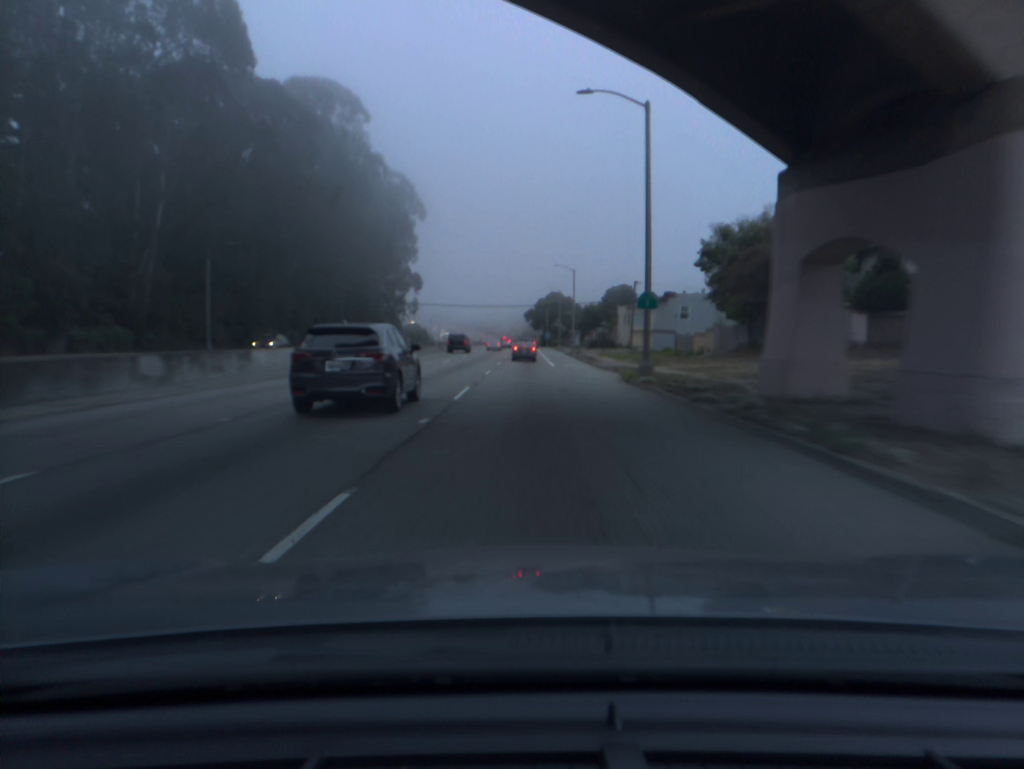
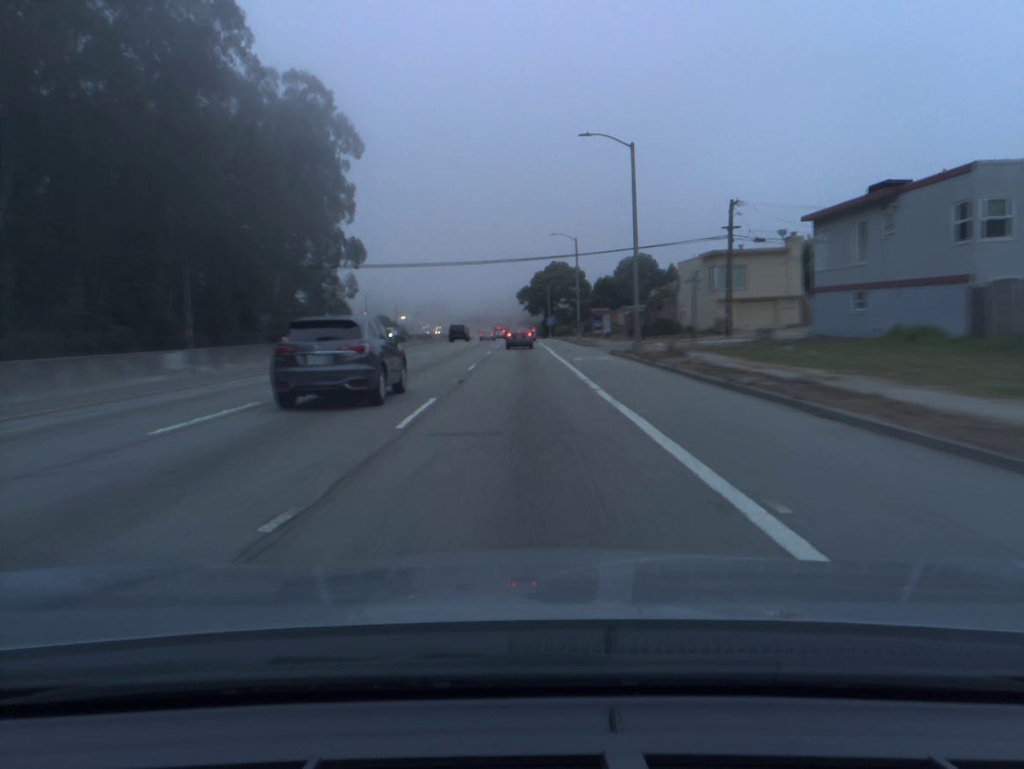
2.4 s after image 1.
(+0.5, +51.4) m; +1°
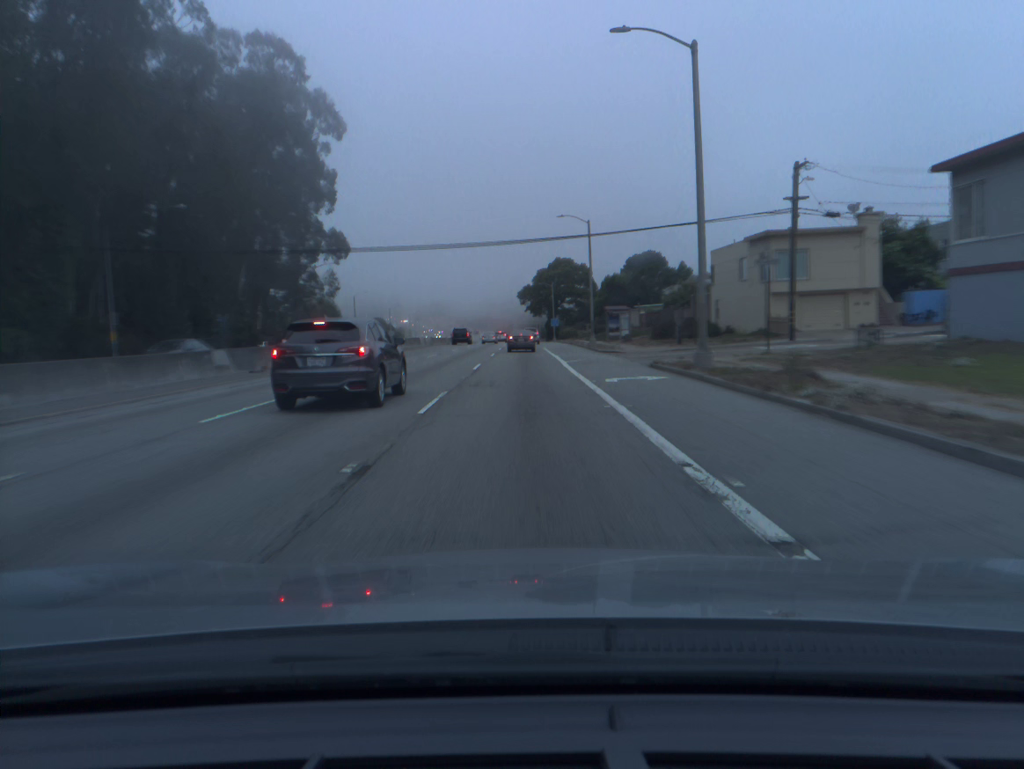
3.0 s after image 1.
(0.0, +12.7) m; 0°
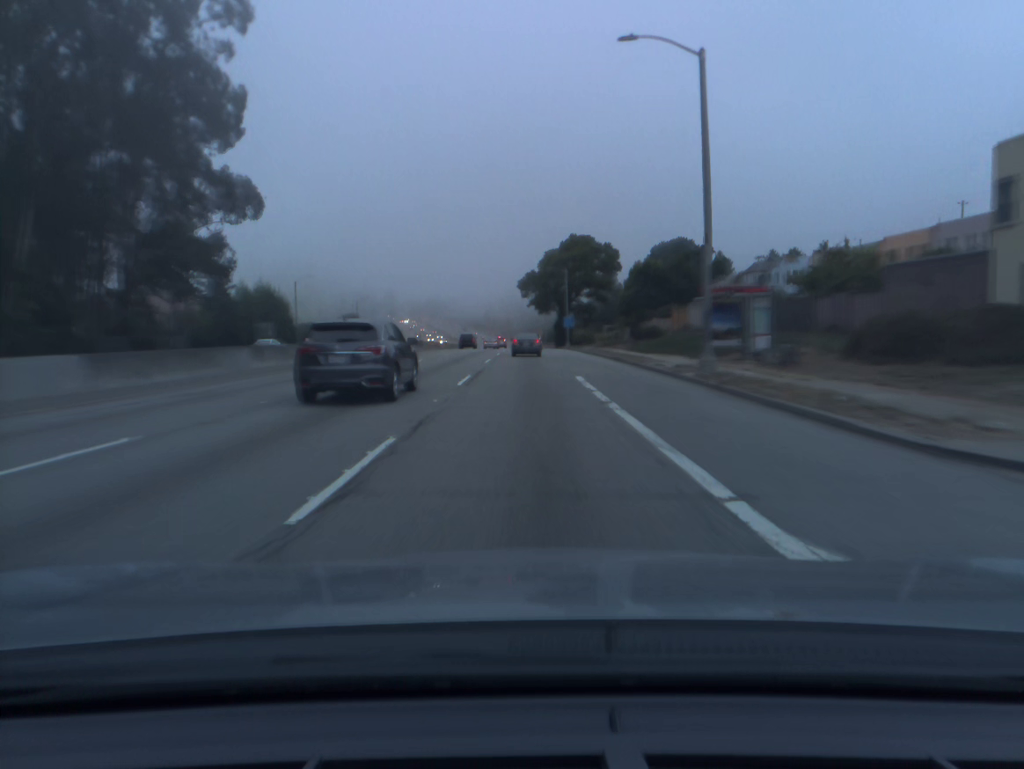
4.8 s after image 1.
(-0.1, +36.7) m; 0°
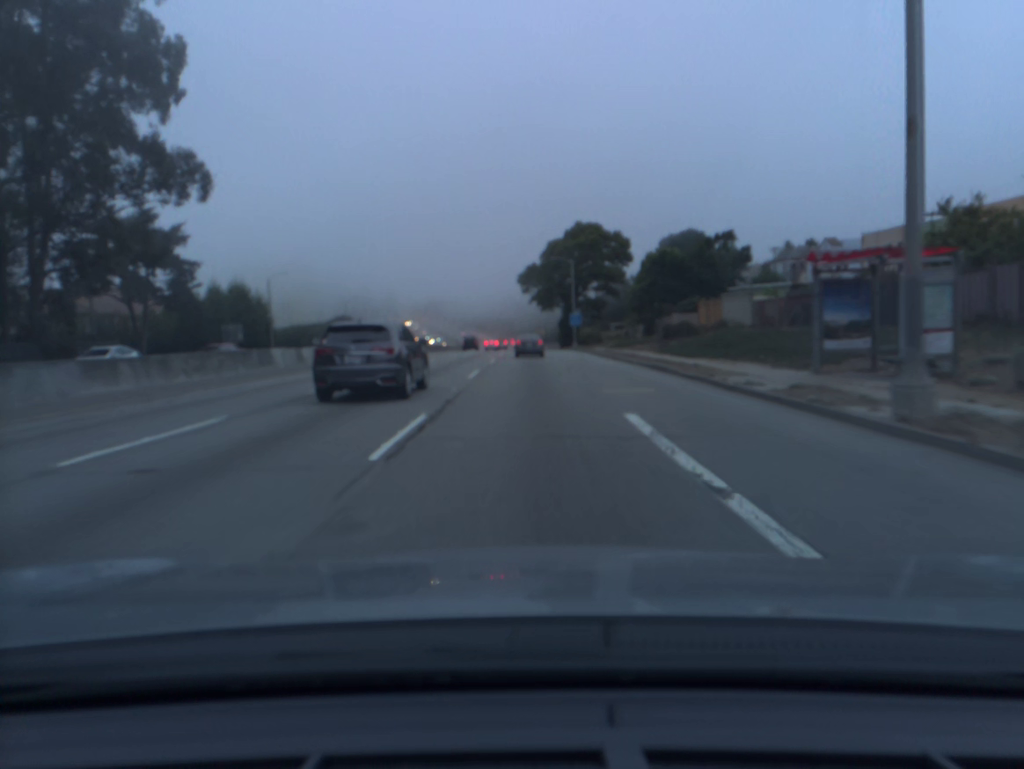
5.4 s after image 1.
(+0.1, +11.9) m; 0°
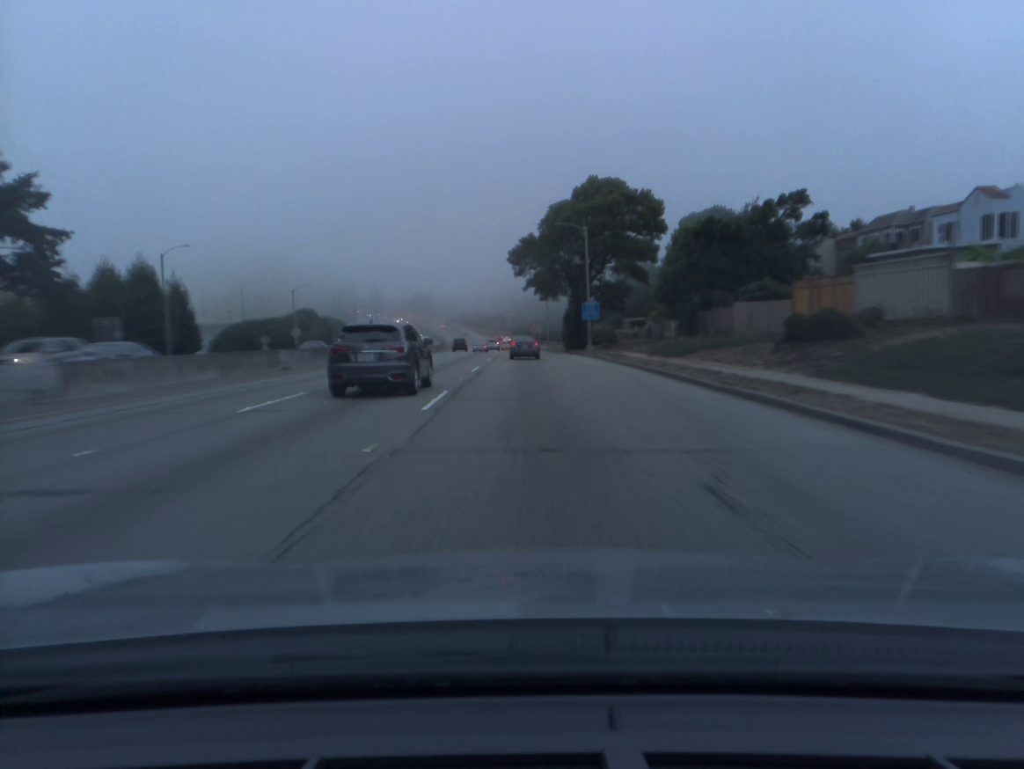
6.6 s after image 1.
(0.0, +23.8) m; 0°
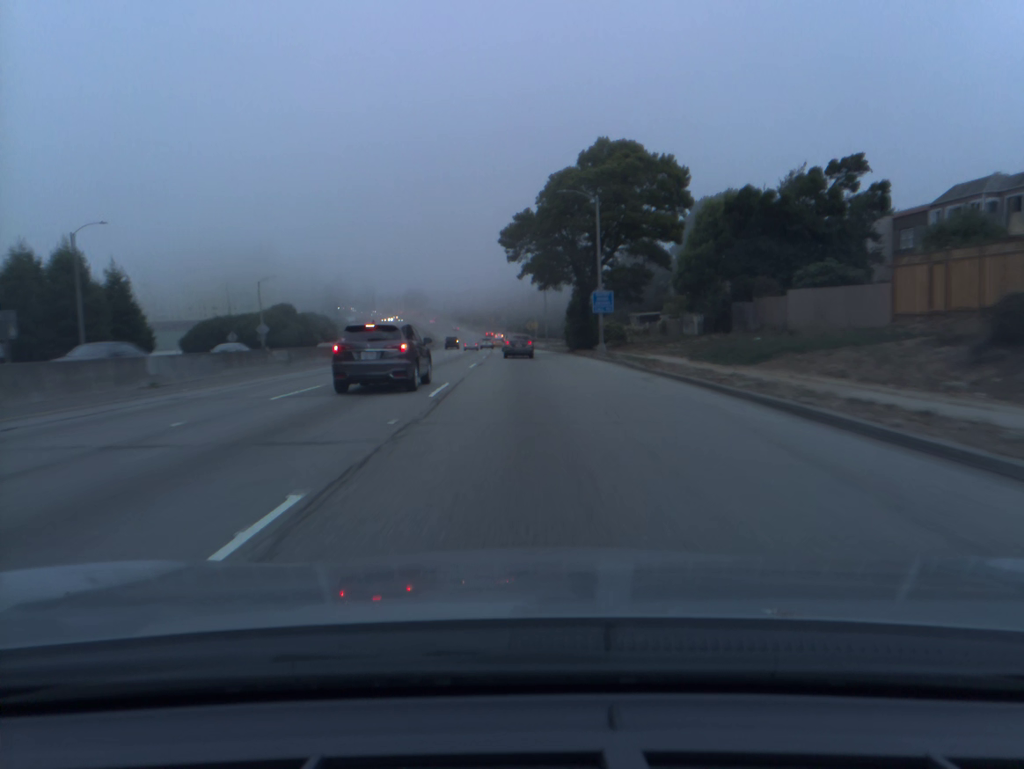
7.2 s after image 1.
(0.0, +11.9) m; 0°
